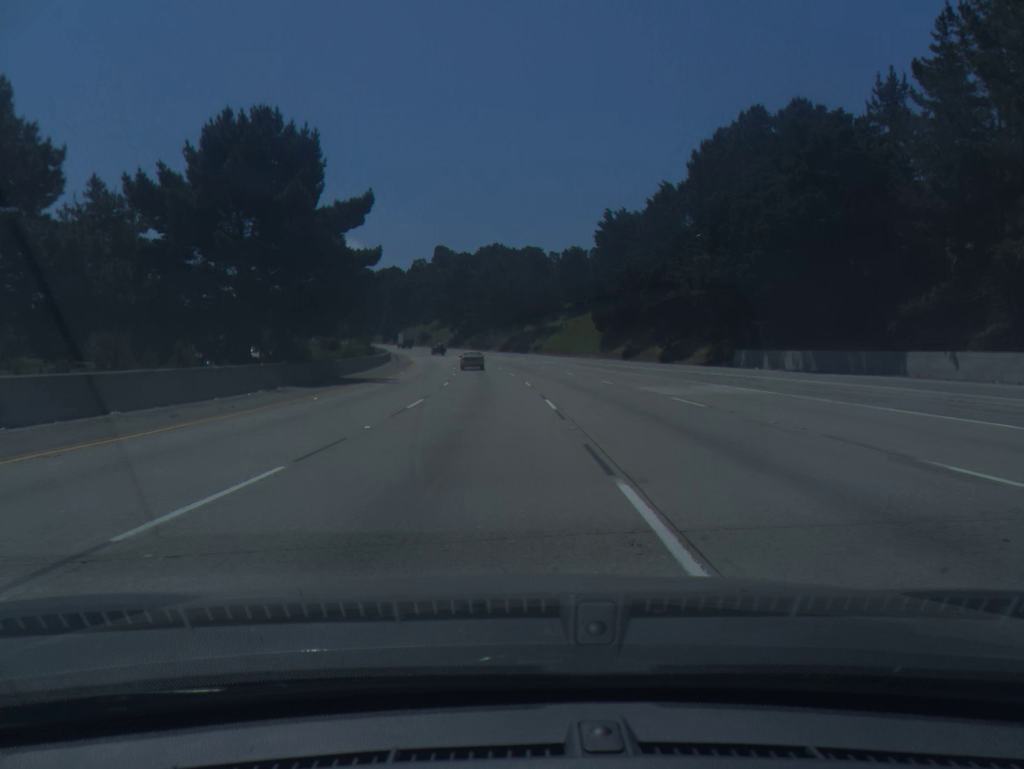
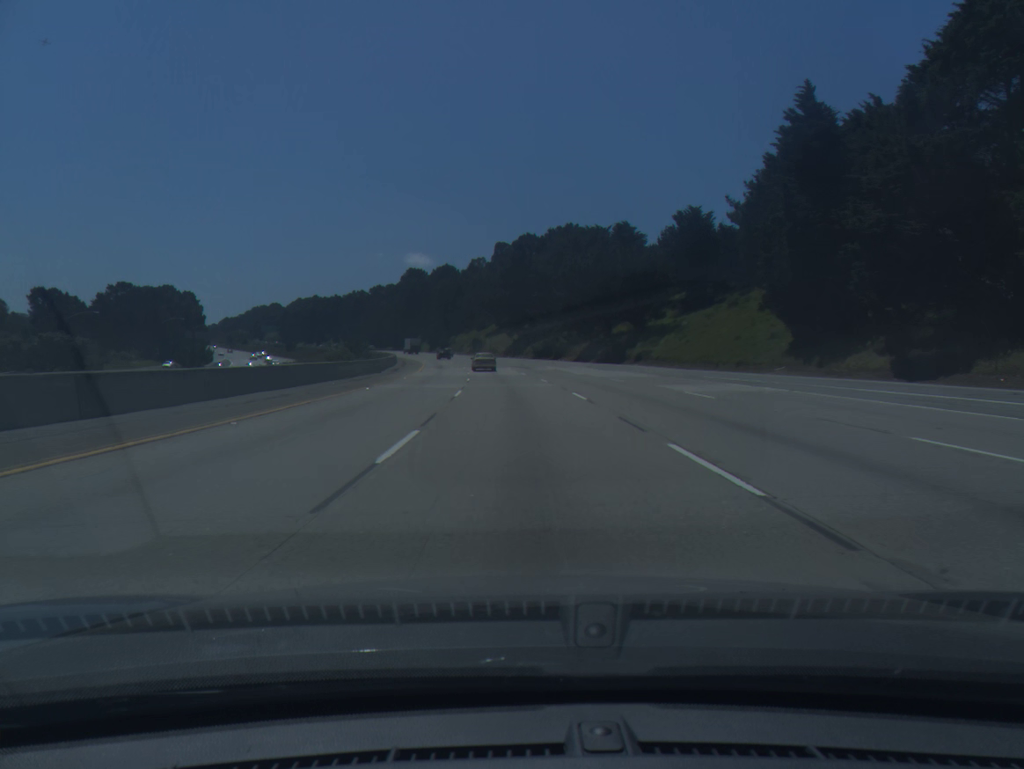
(-2.8, +54.8) m; -5°
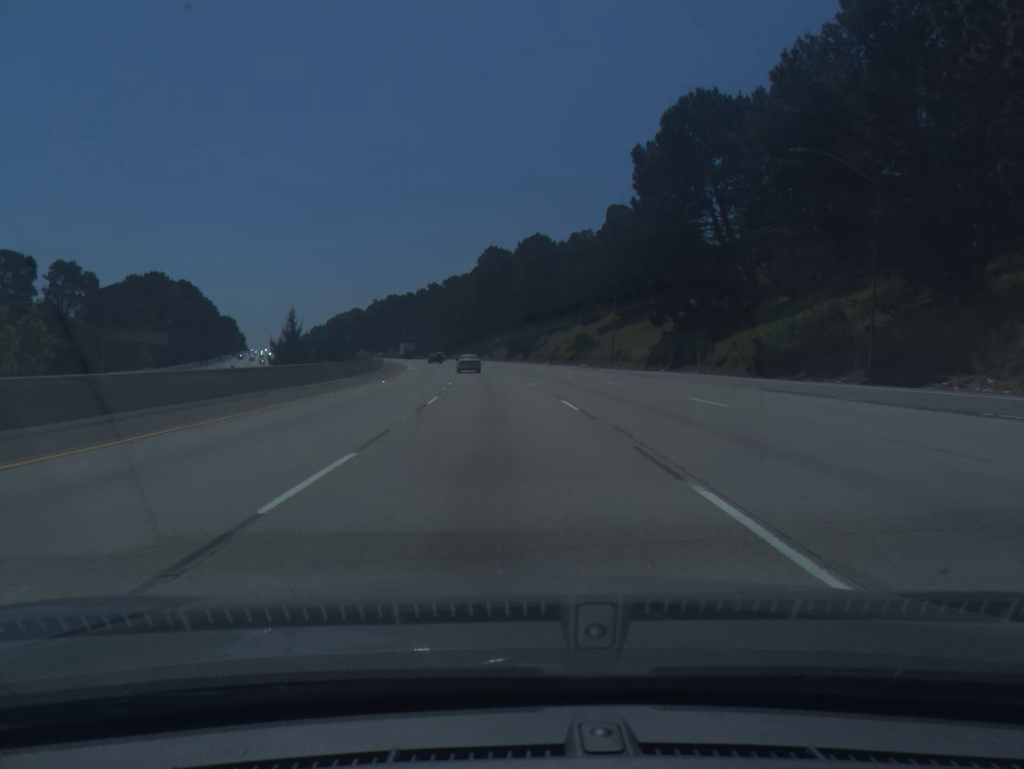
(-5.1, +90.5) m; -7°
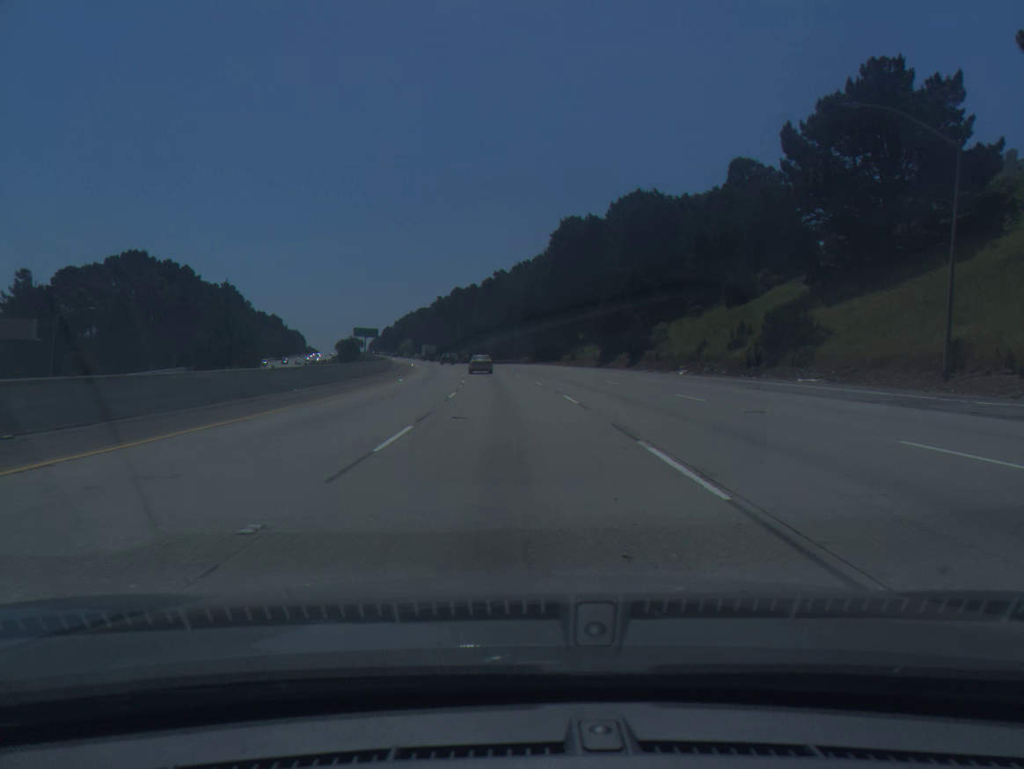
(-2.6, +54.5) m; -6°
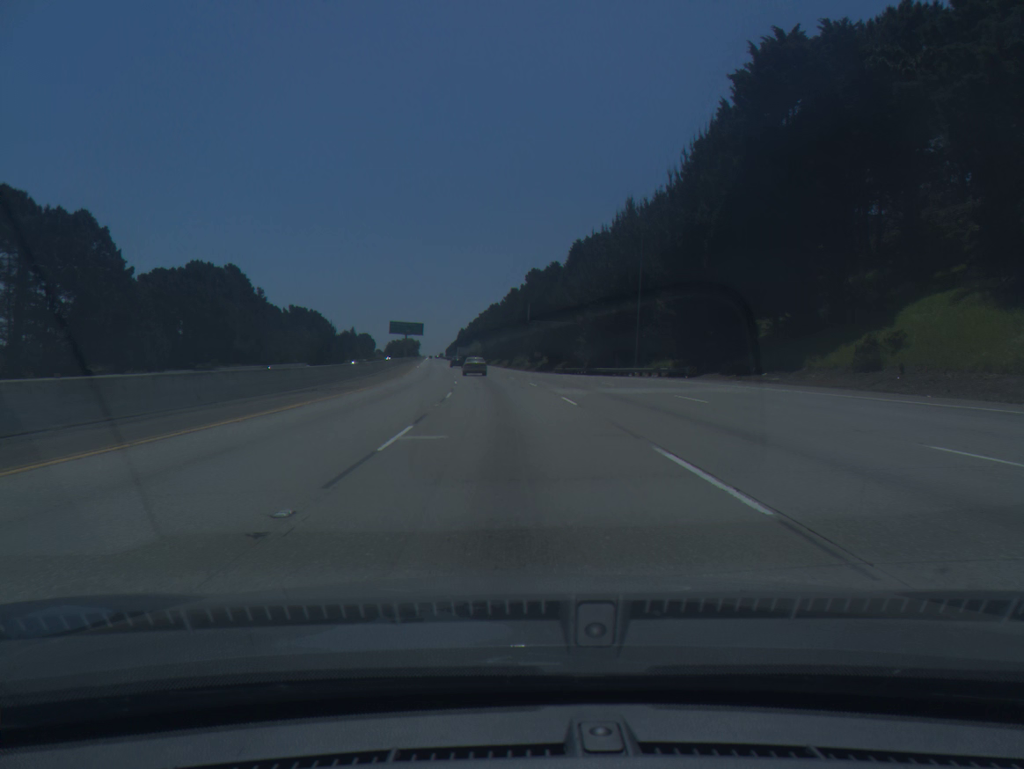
(-3.9, +73.1) m; -6°
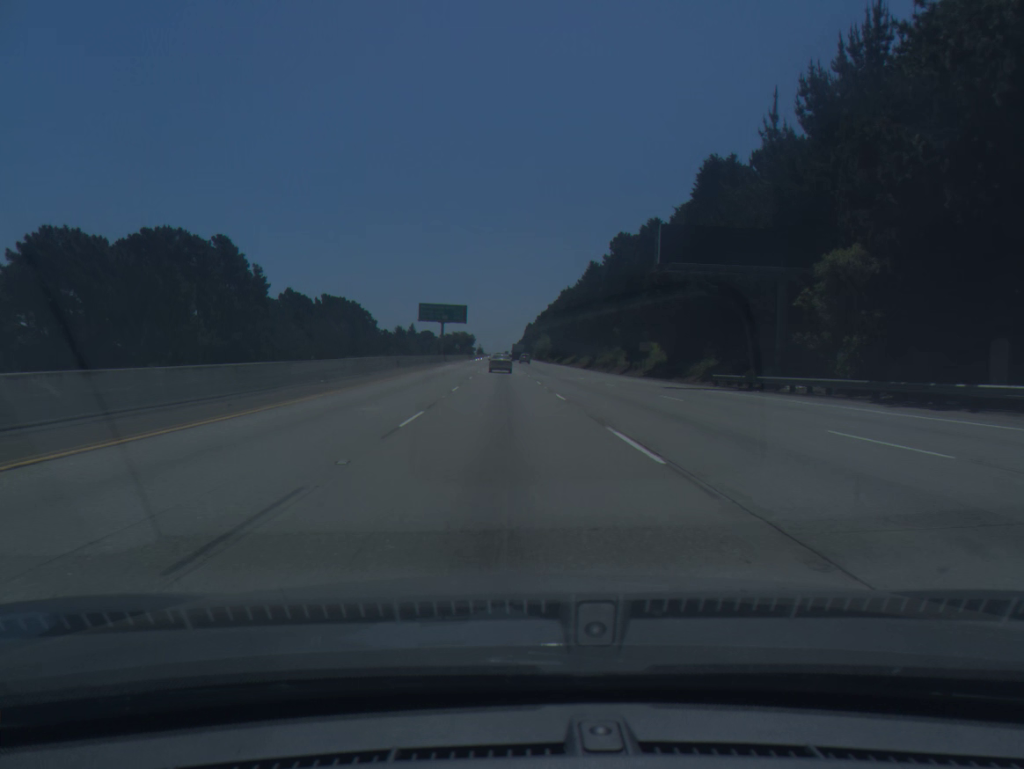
(-2.4, +54.9) m; -5°
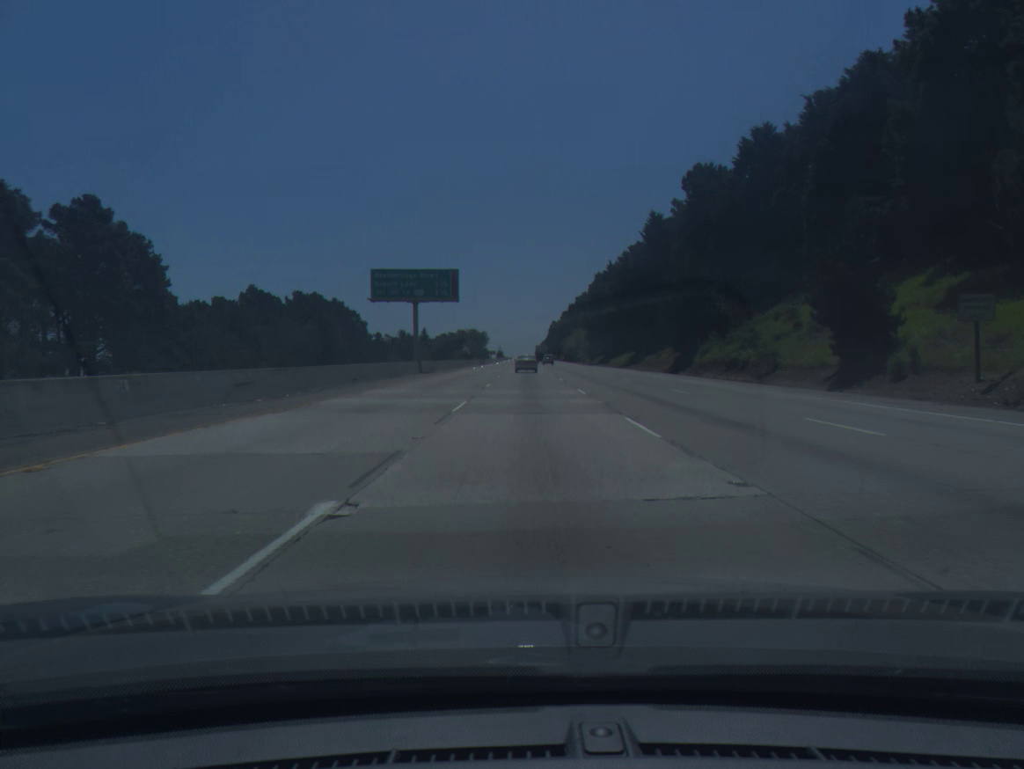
(-1.3, +55.1) m; -2°
